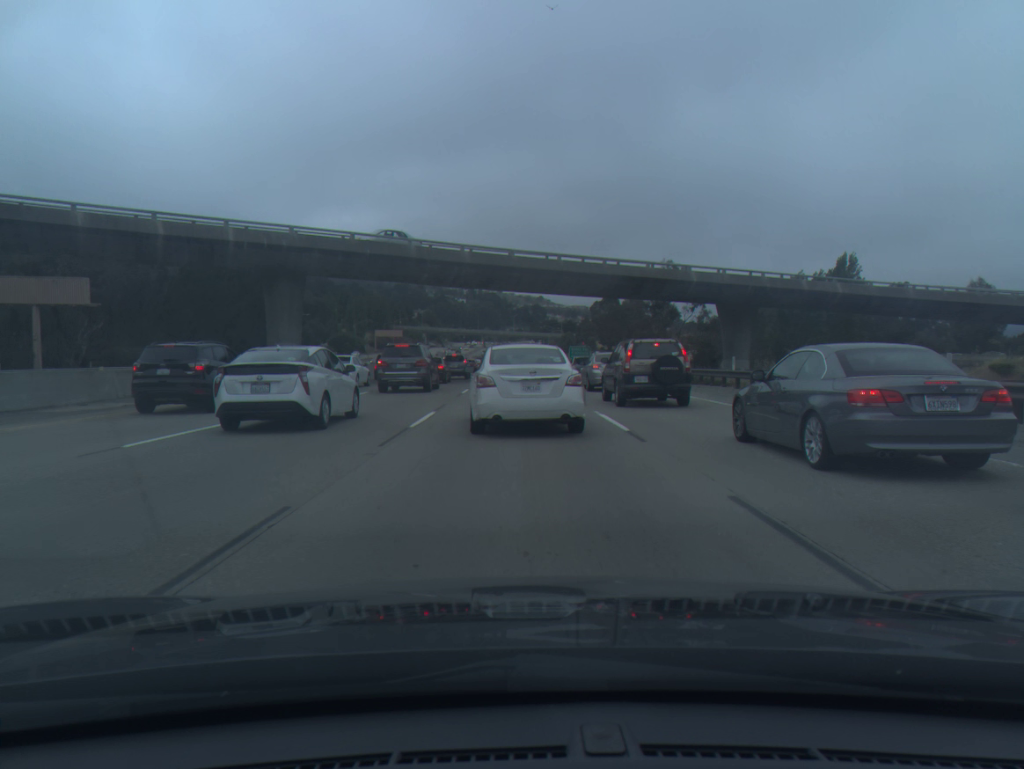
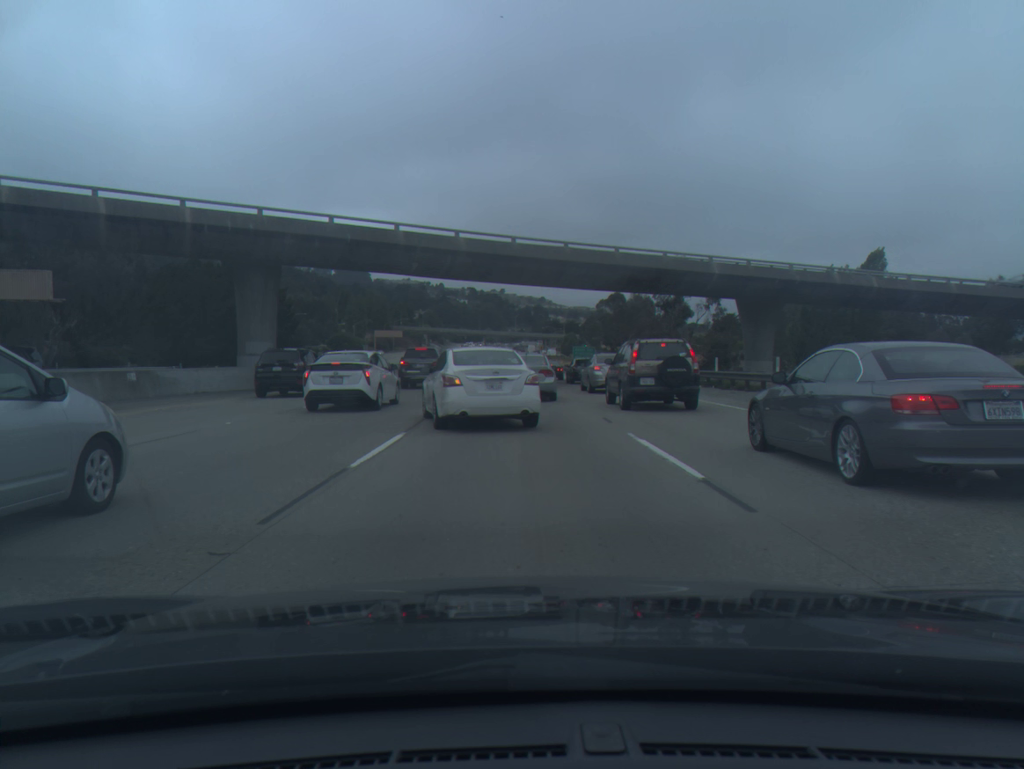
(0.0, +5.1) m; 0°
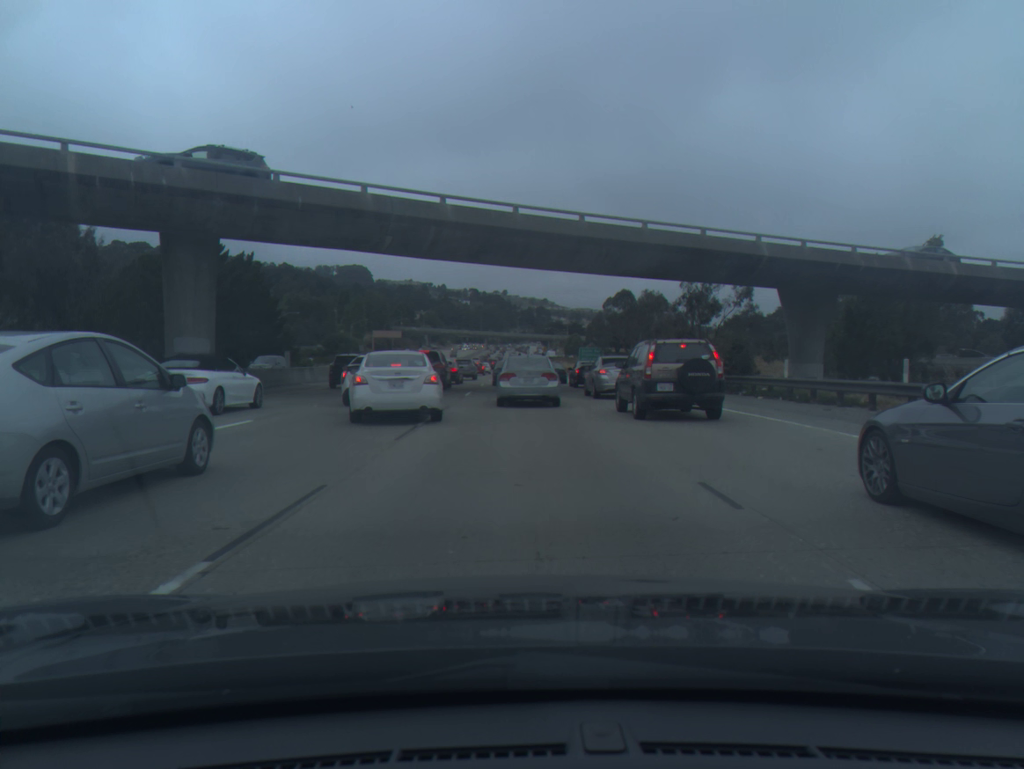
(-0.1, +8.4) m; -1°
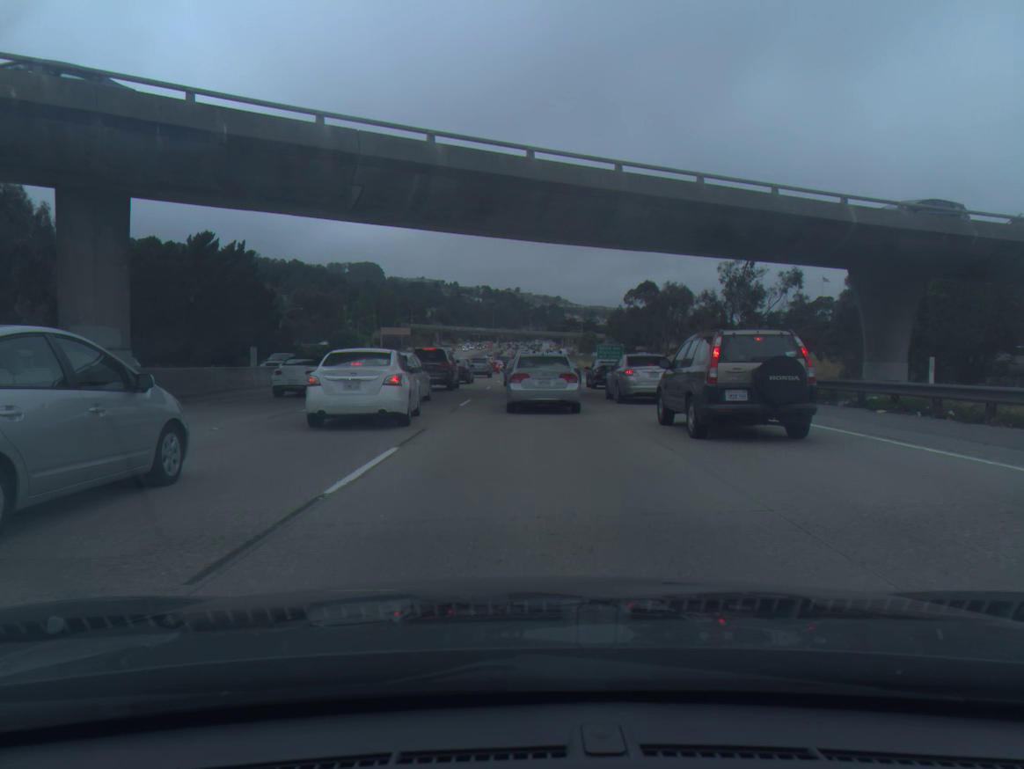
(0.0, +8.0) m; -1°
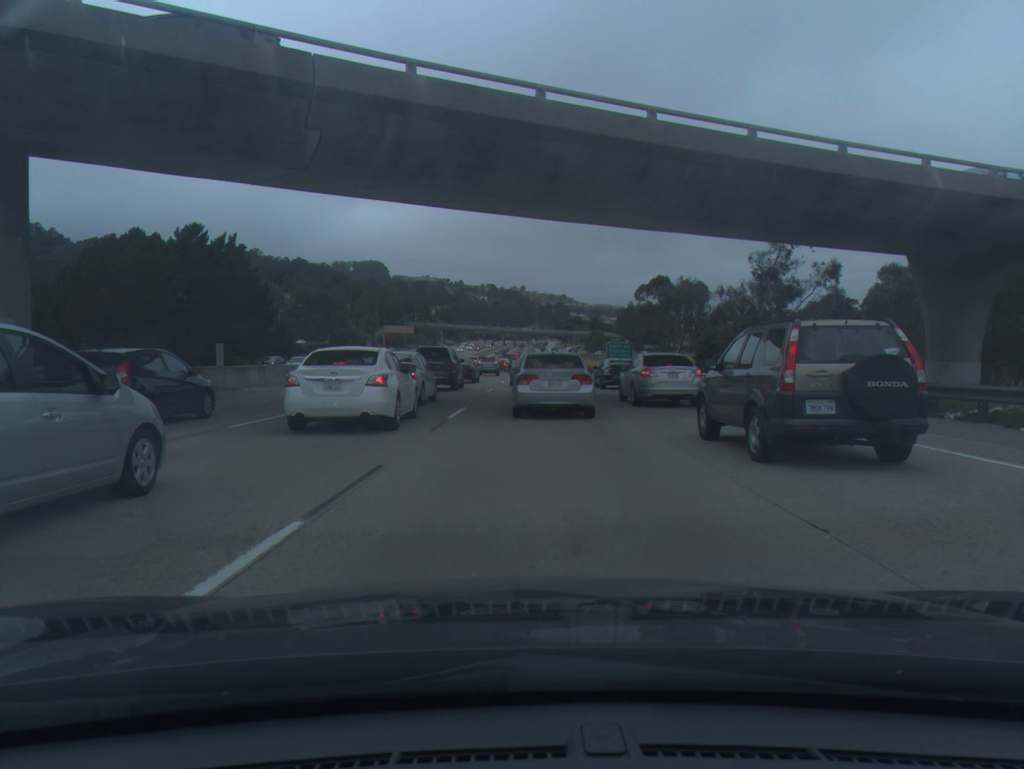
(0.0, +5.1) m; 0°
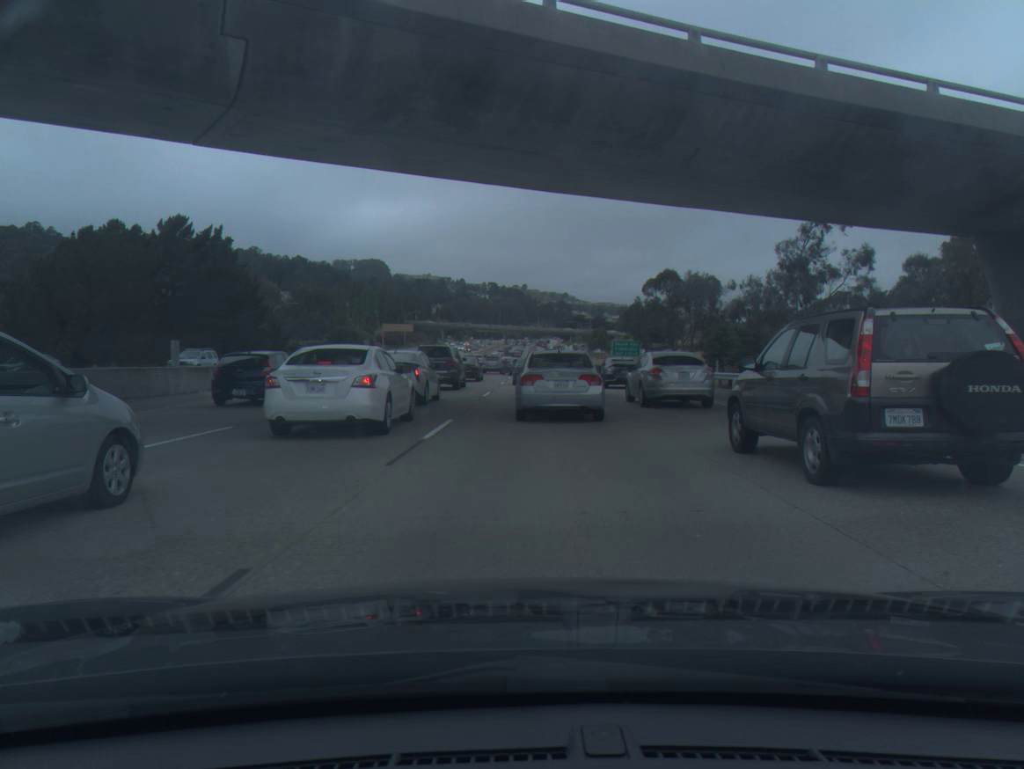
(0.0, +4.5) m; 0°
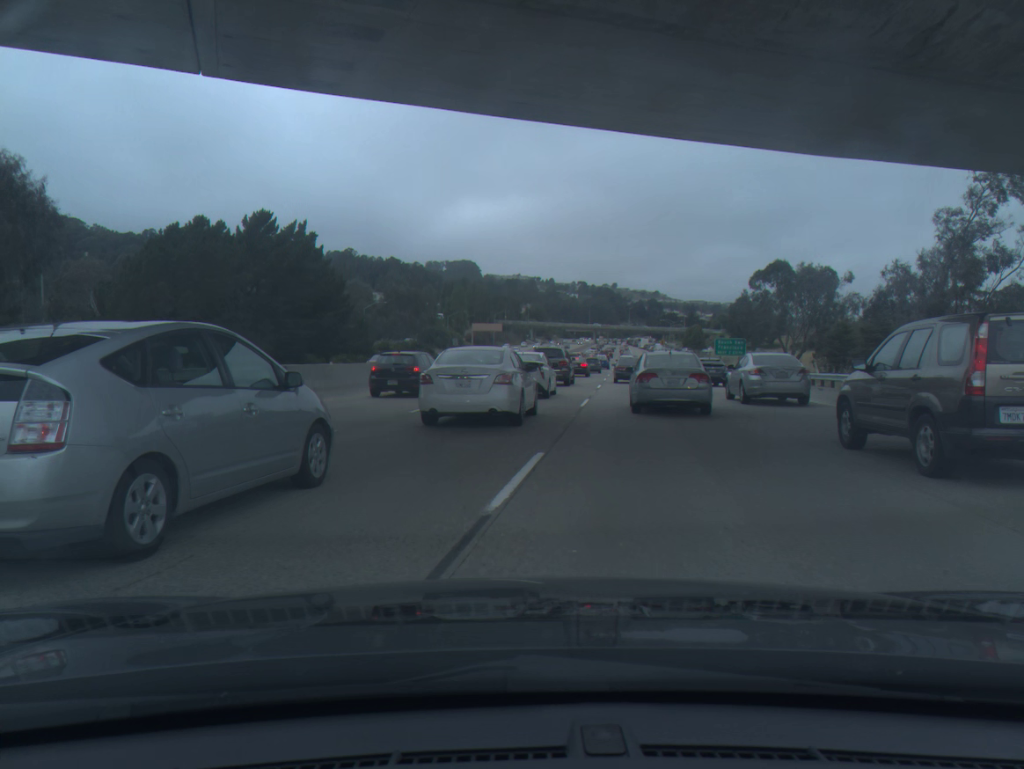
(-0.5, +6.0) m; -7°
